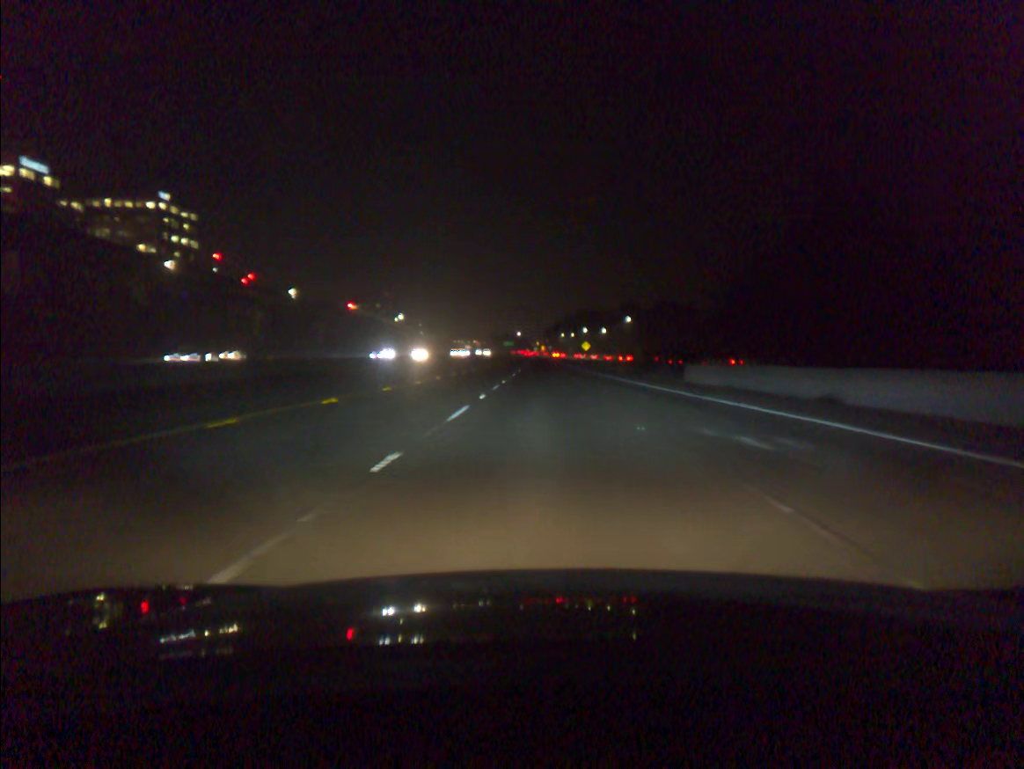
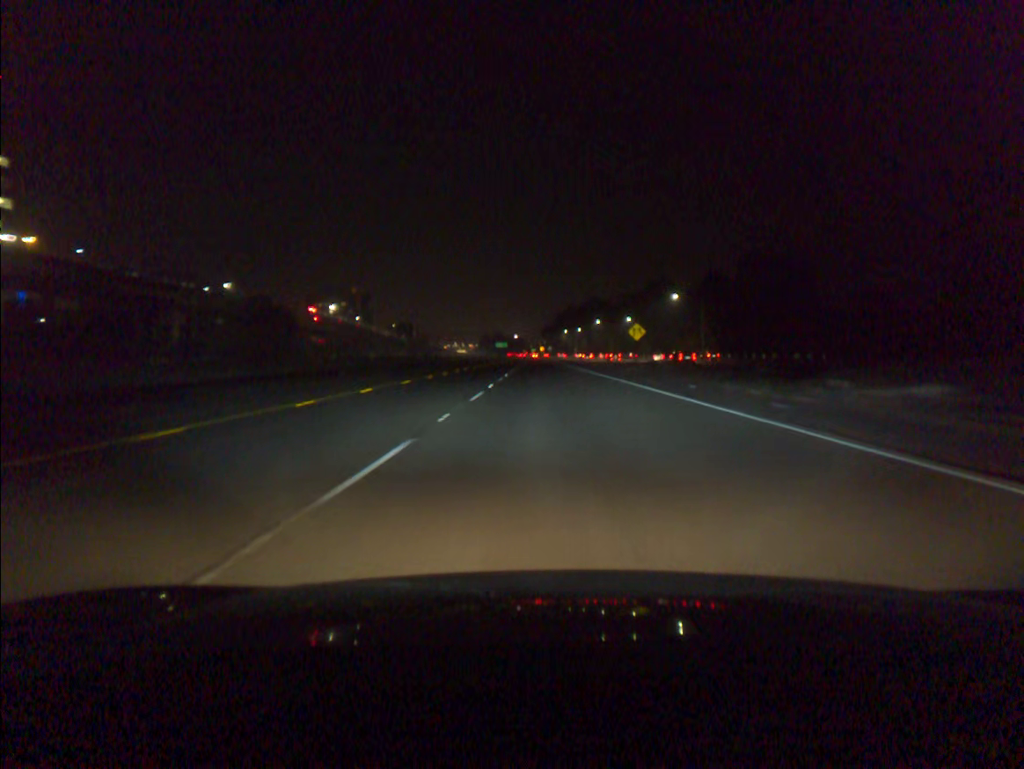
(-0.2, +82.6) m; 0°
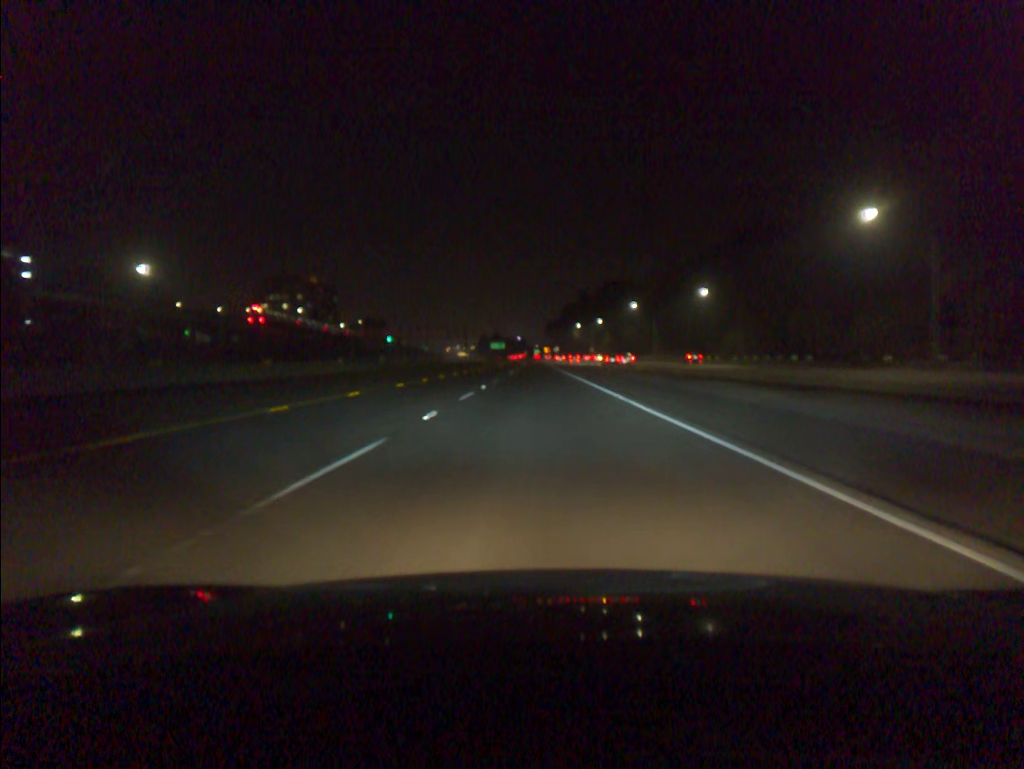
(-0.1, +87.1) m; 0°
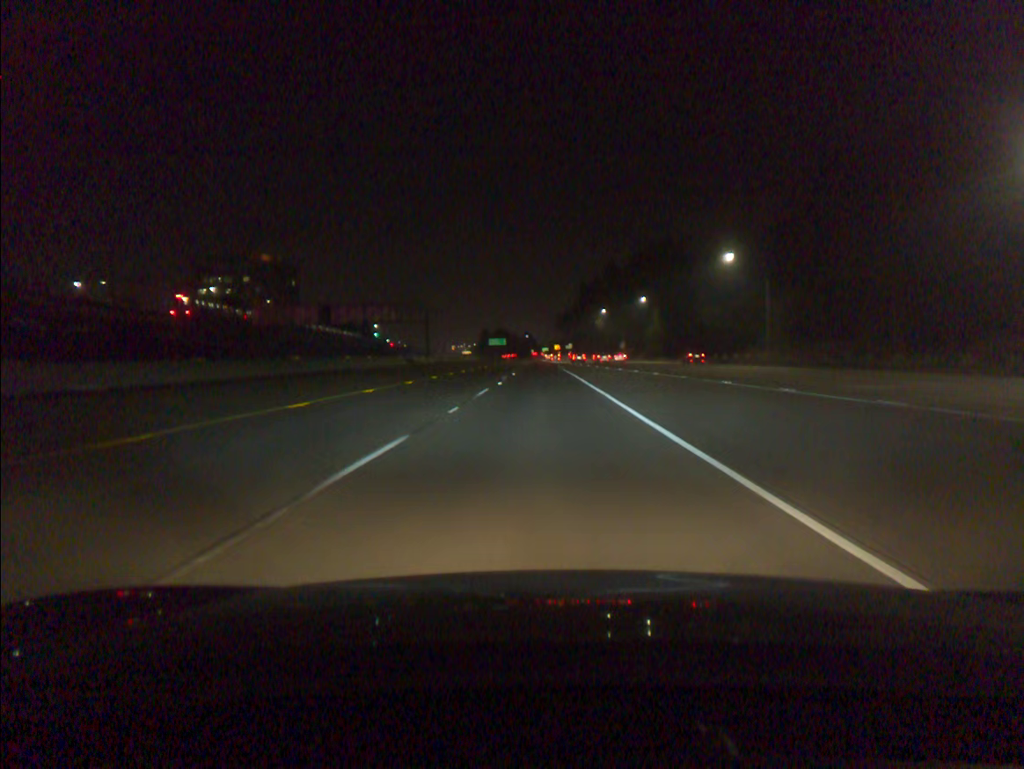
(-0.3, +72.8) m; -1°
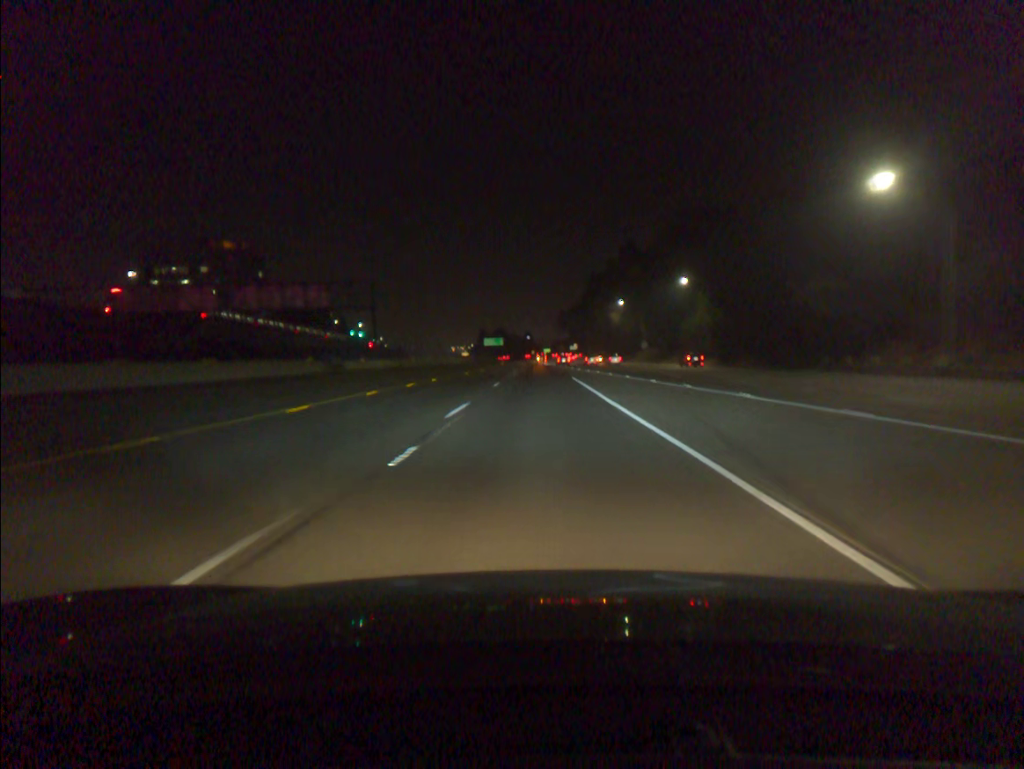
(0.0, +36.8) m; 0°
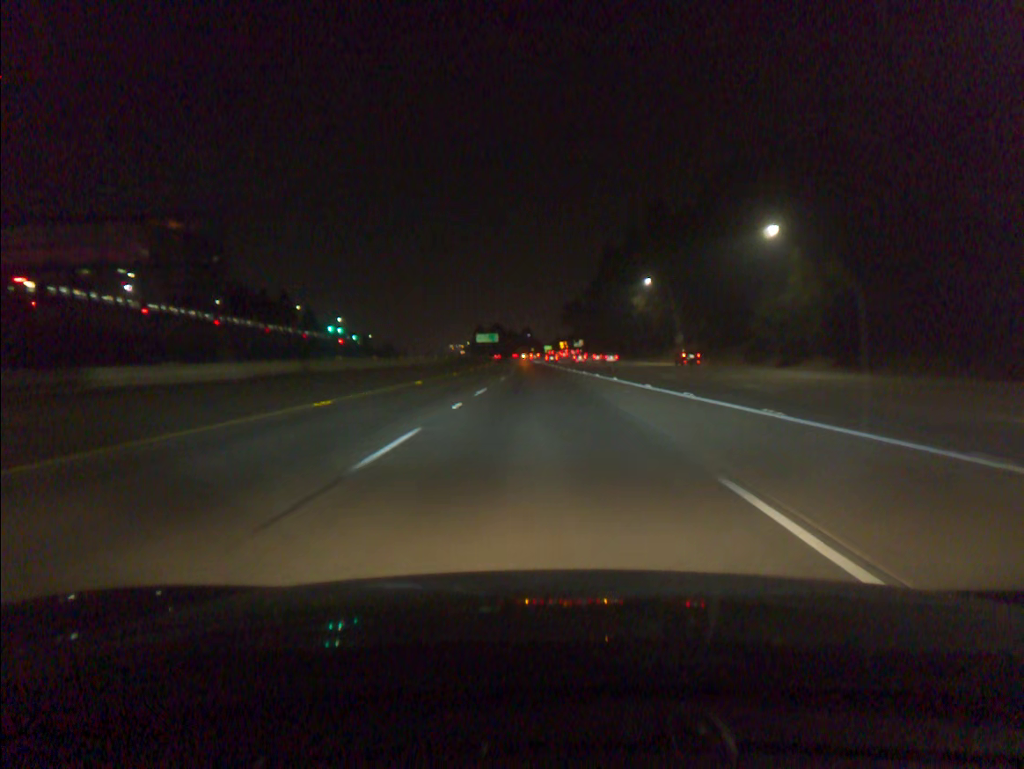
(0.0, +36.7) m; 0°
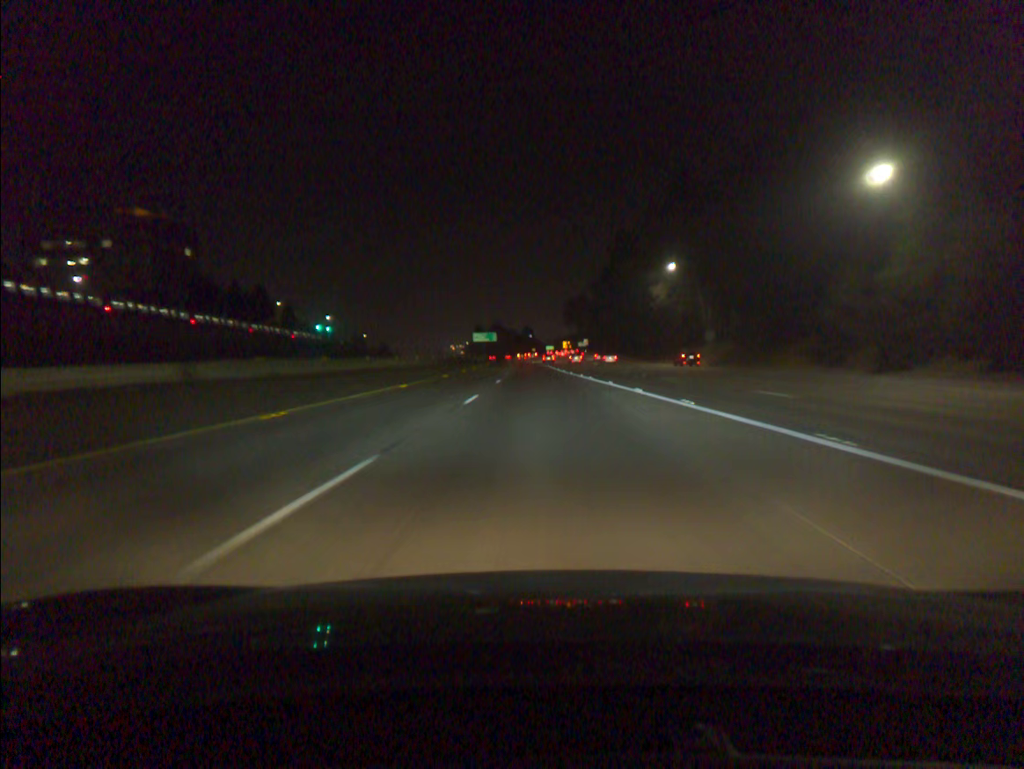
(0.0, +18.3) m; 0°
